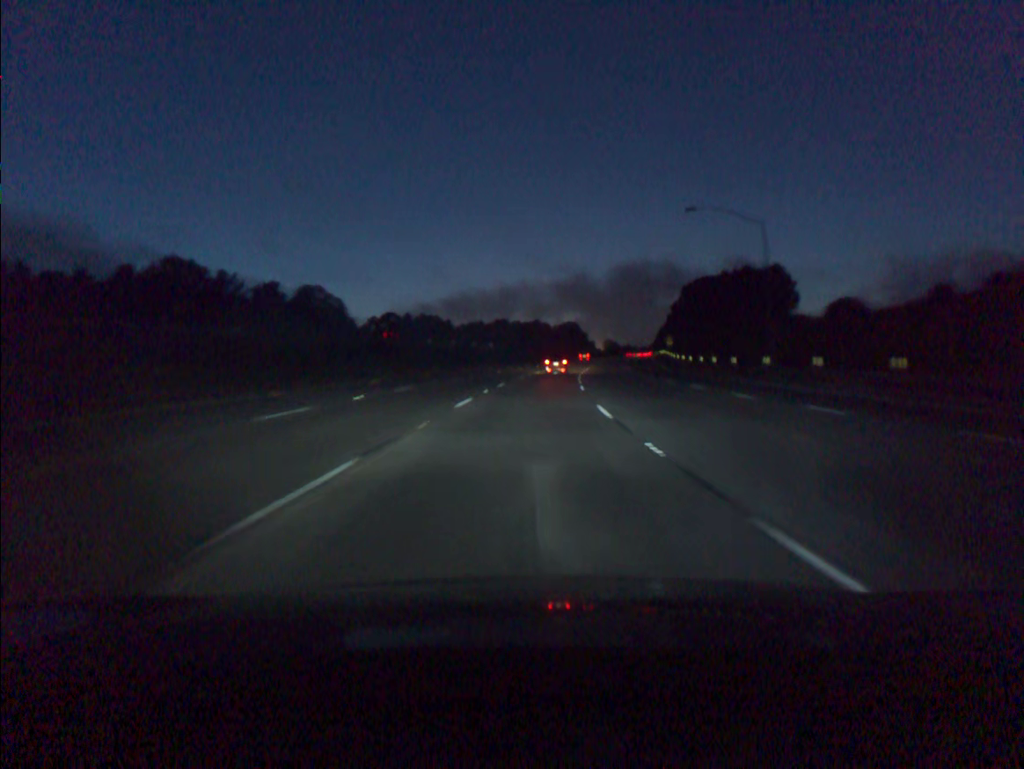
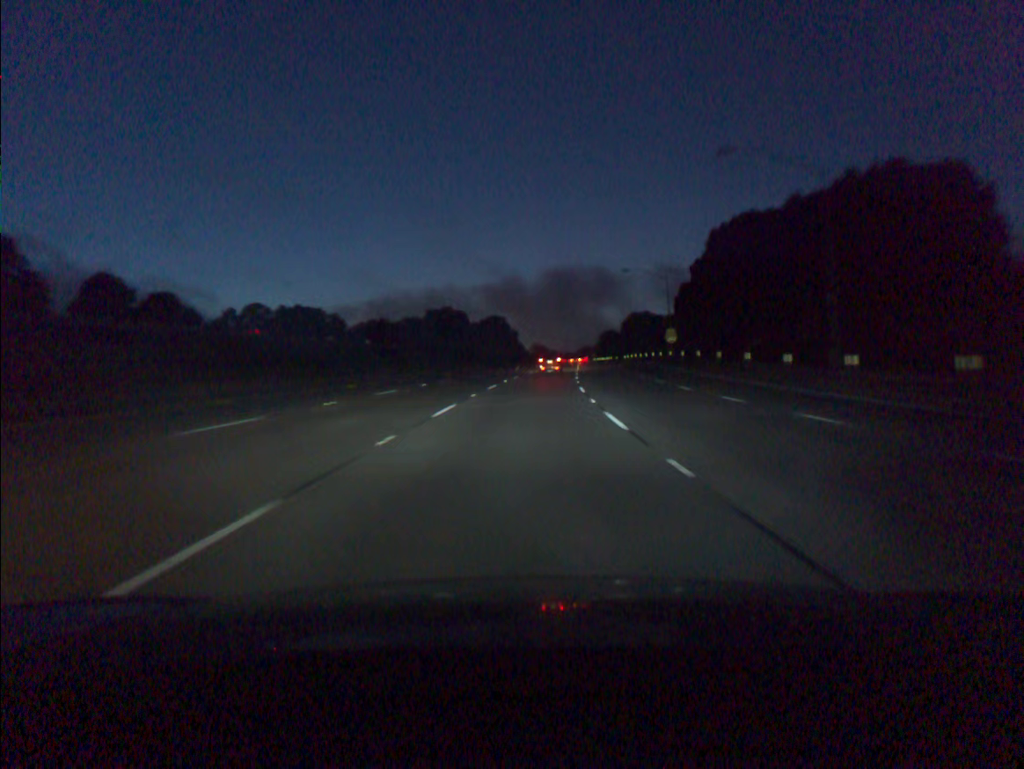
(+3.1, +61.2) m; +6°
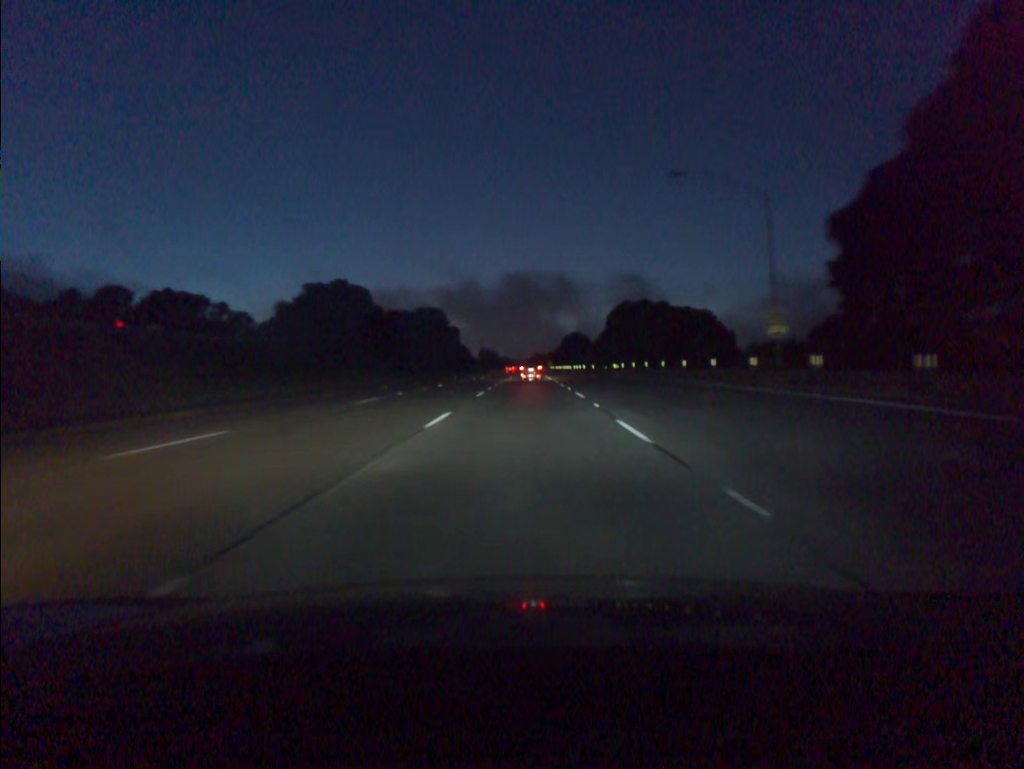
(+1.5, +45.7) m; +4°
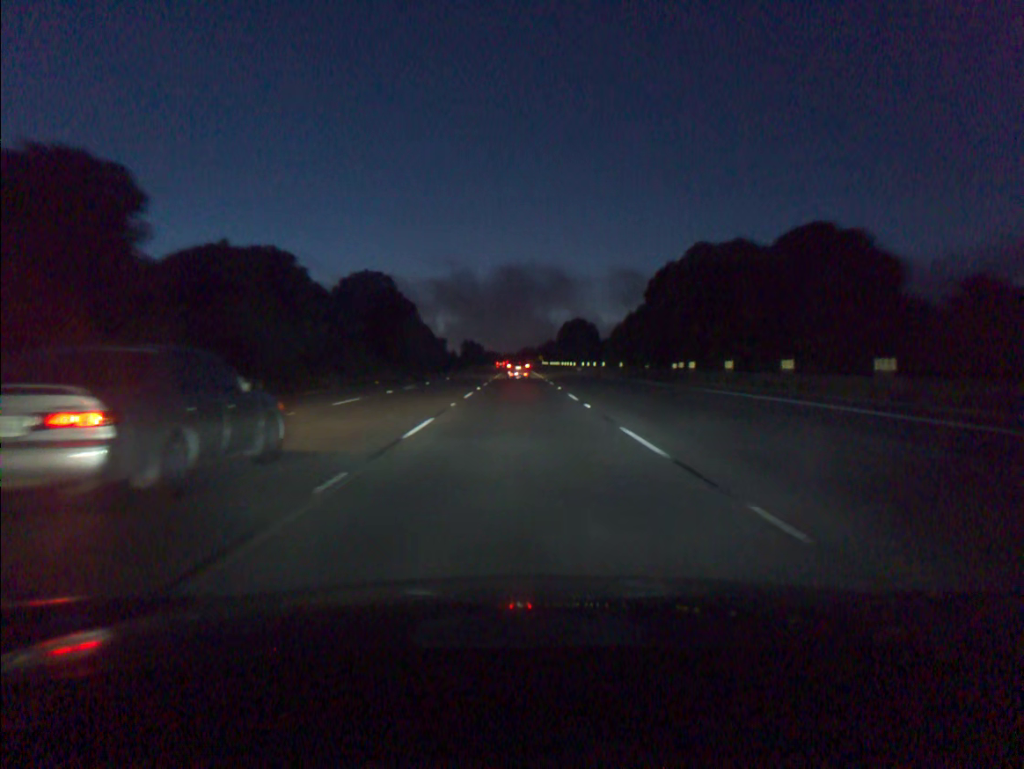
(+0.5, +45.5) m; +1°
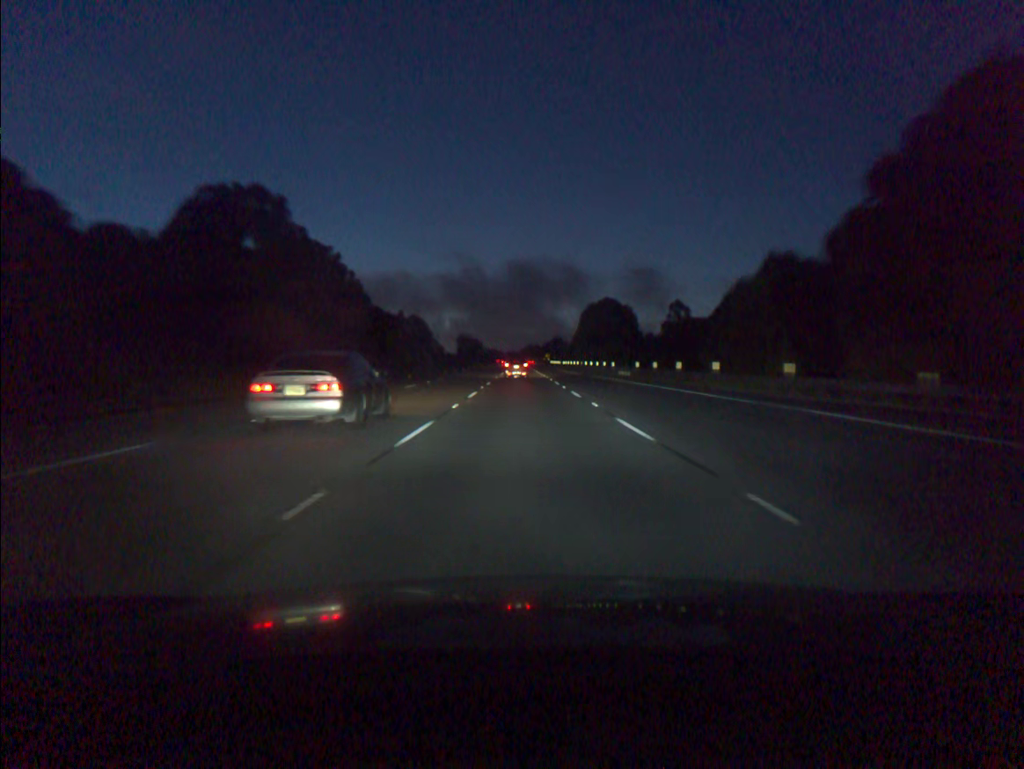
(-0.1, +45.3) m; 0°
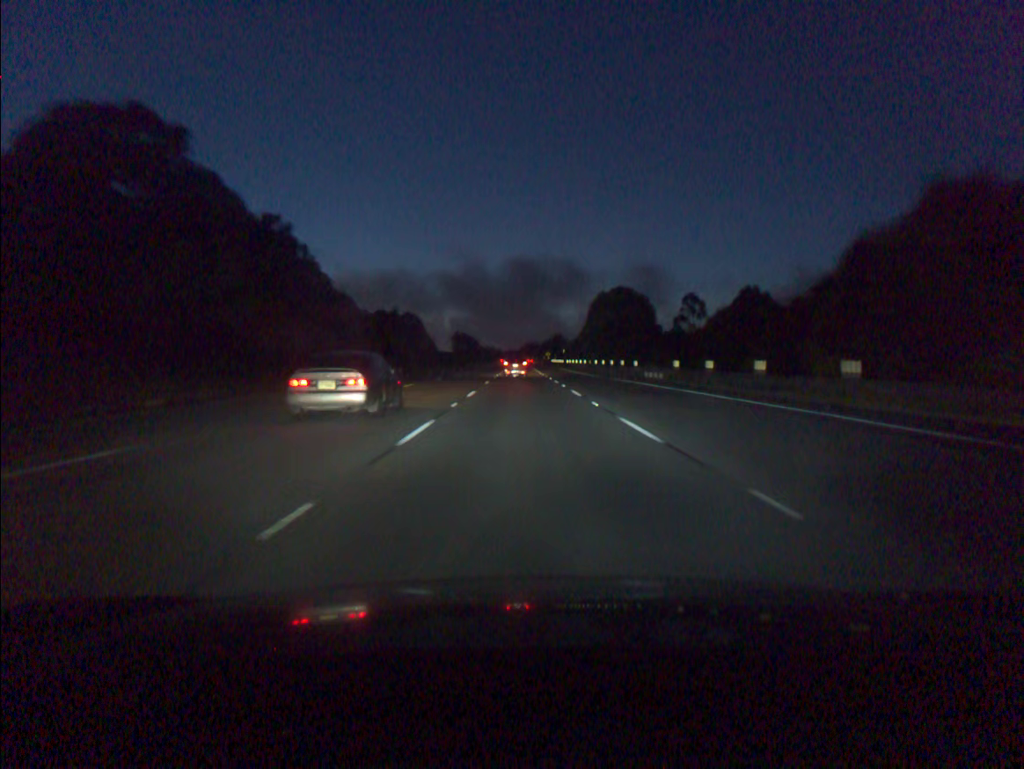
(0.0, +15.0) m; 0°
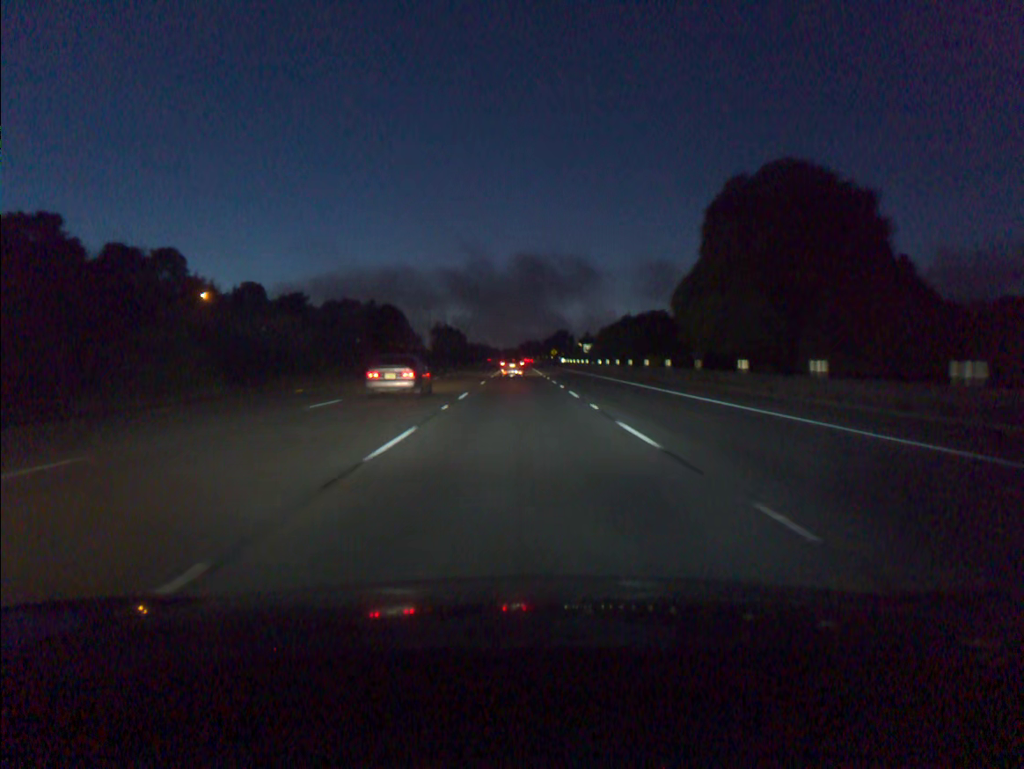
(+0.2, +59.4) m; 0°
